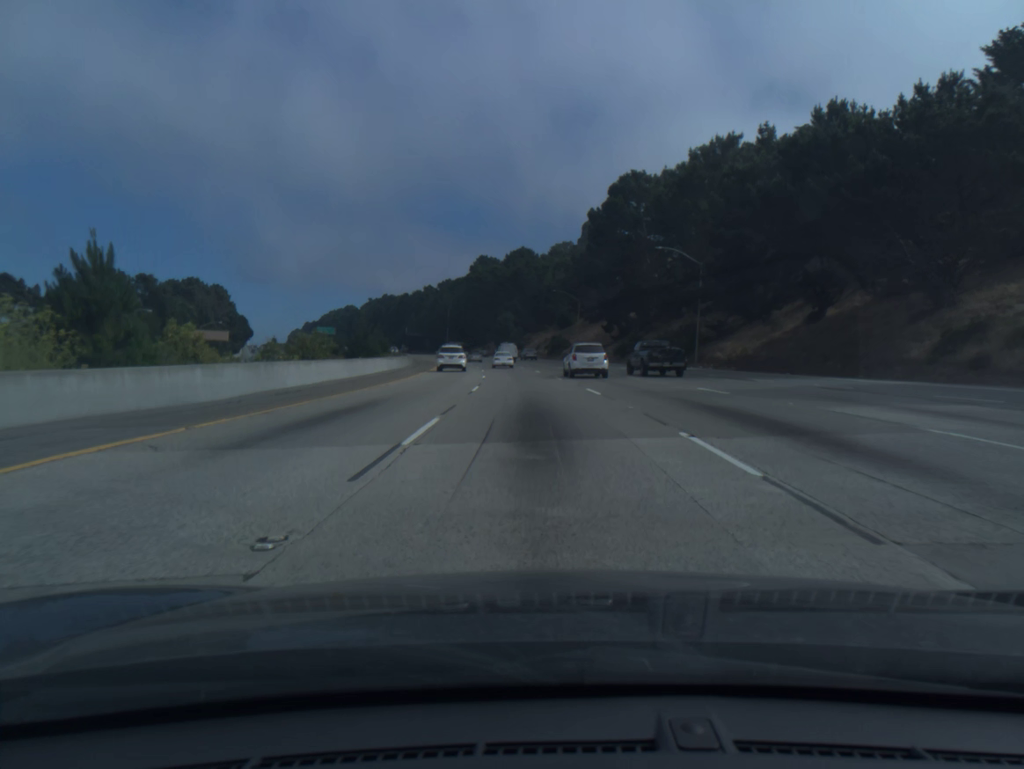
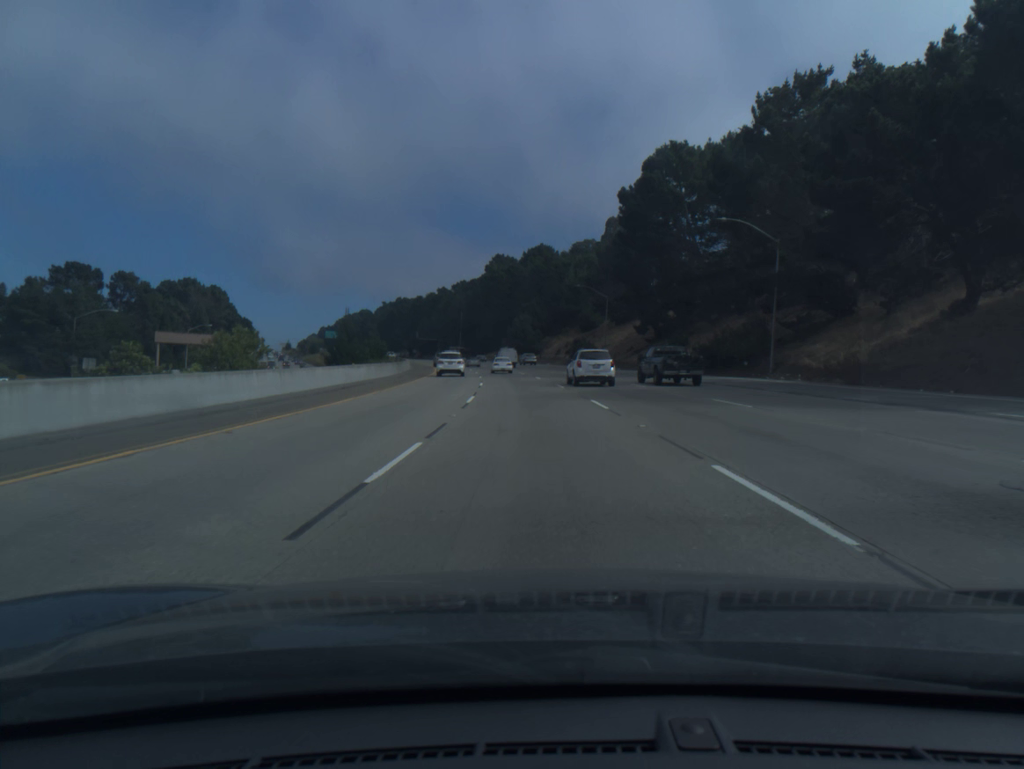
(-0.2, +16.6) m; -1°
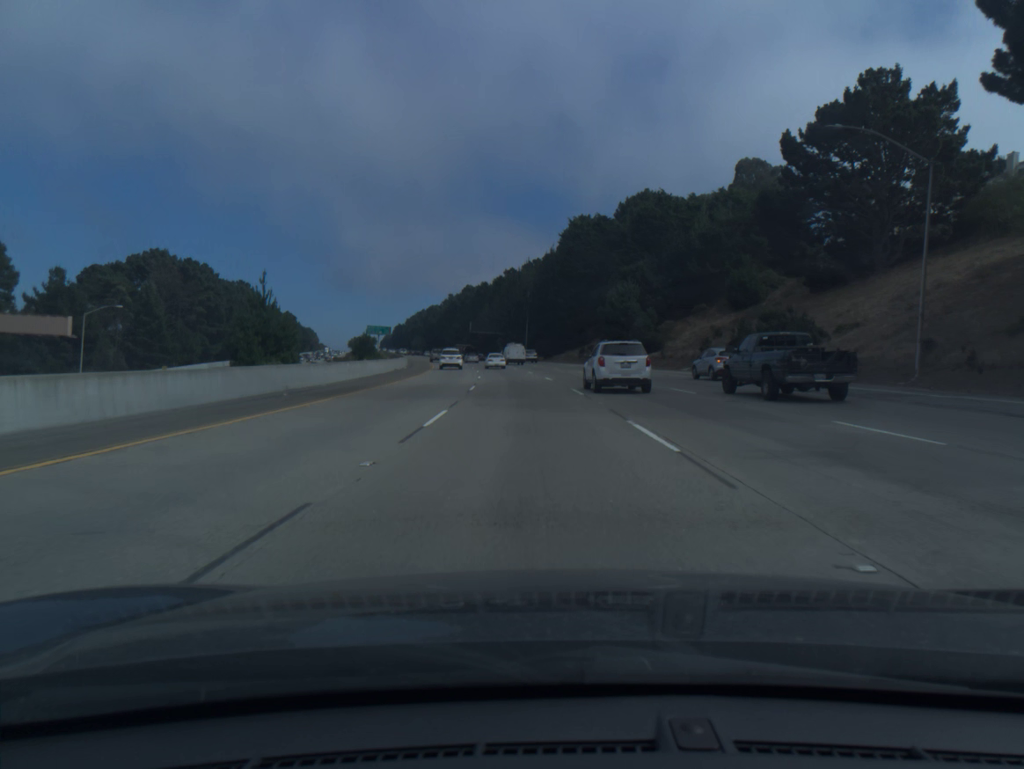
(-3.4, +67.4) m; -6°
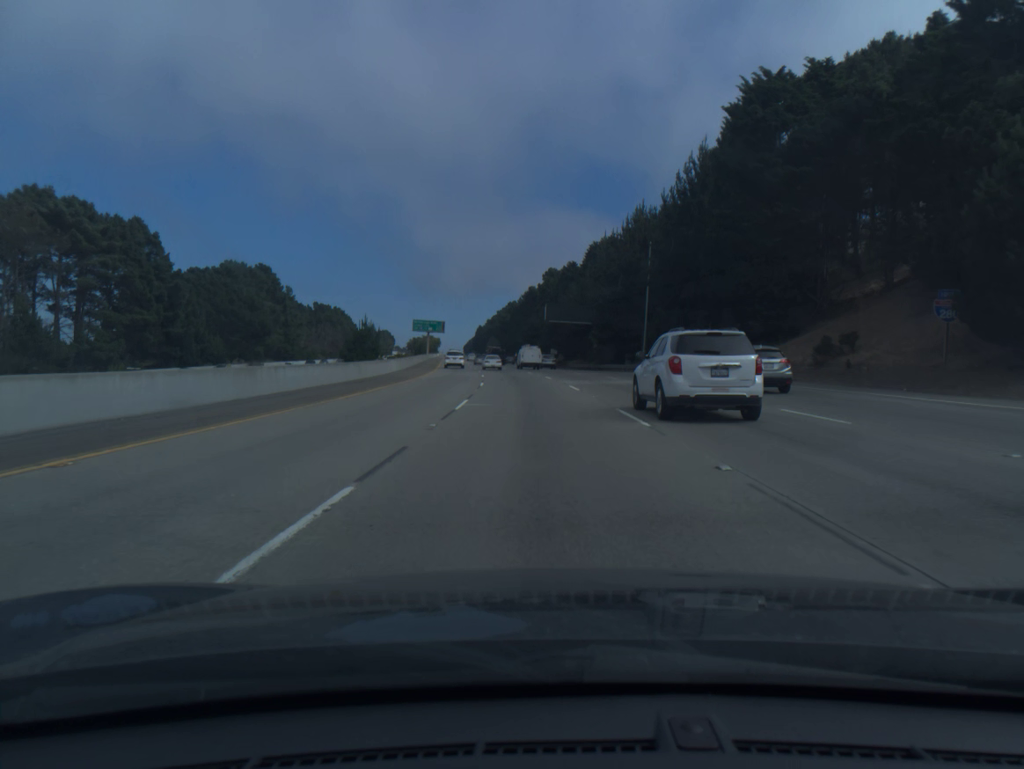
(-4.0, +68.8) m; -6°
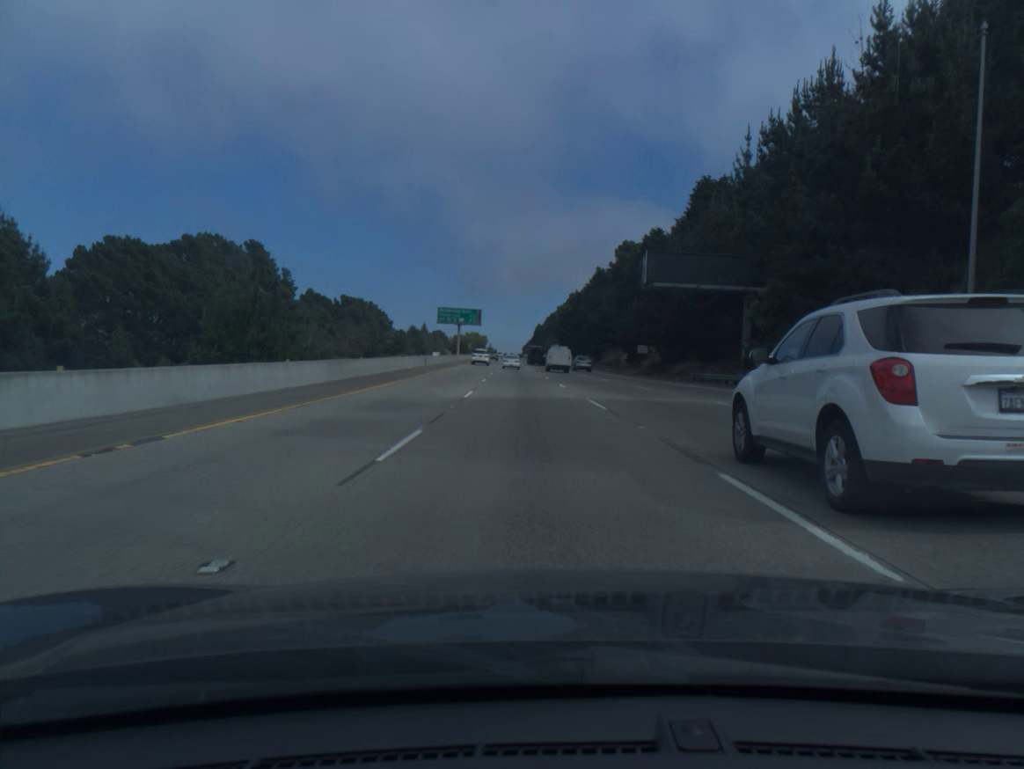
(-2.1, +52.6) m; -4°
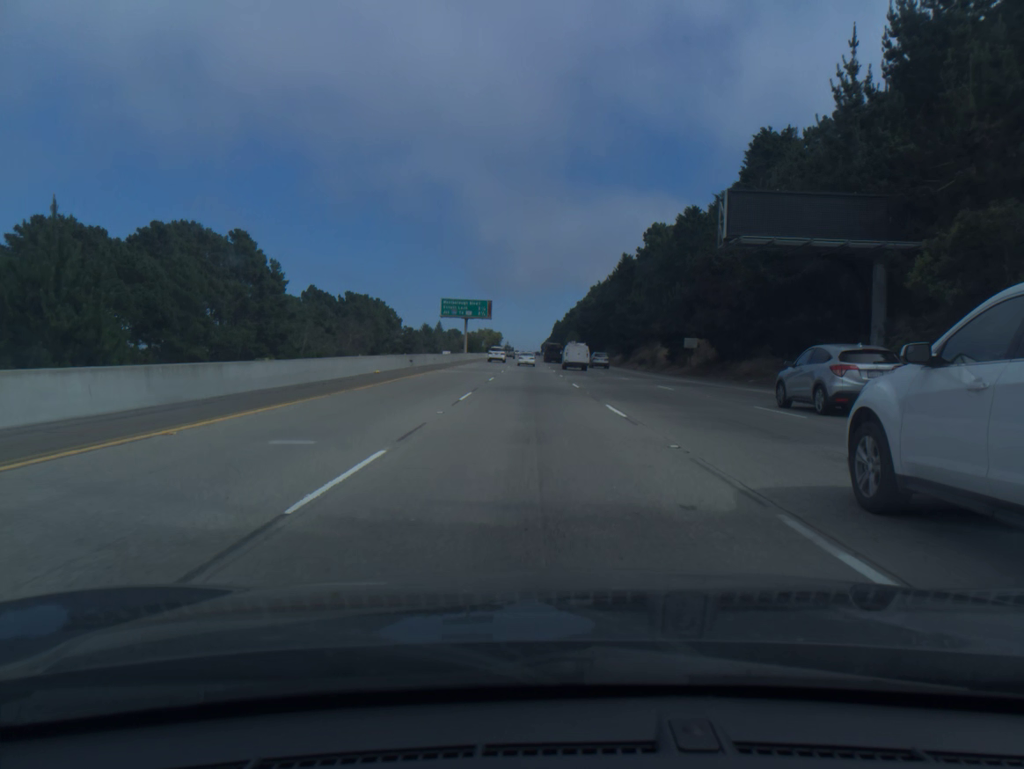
(-0.2, +17.8) m; -1°
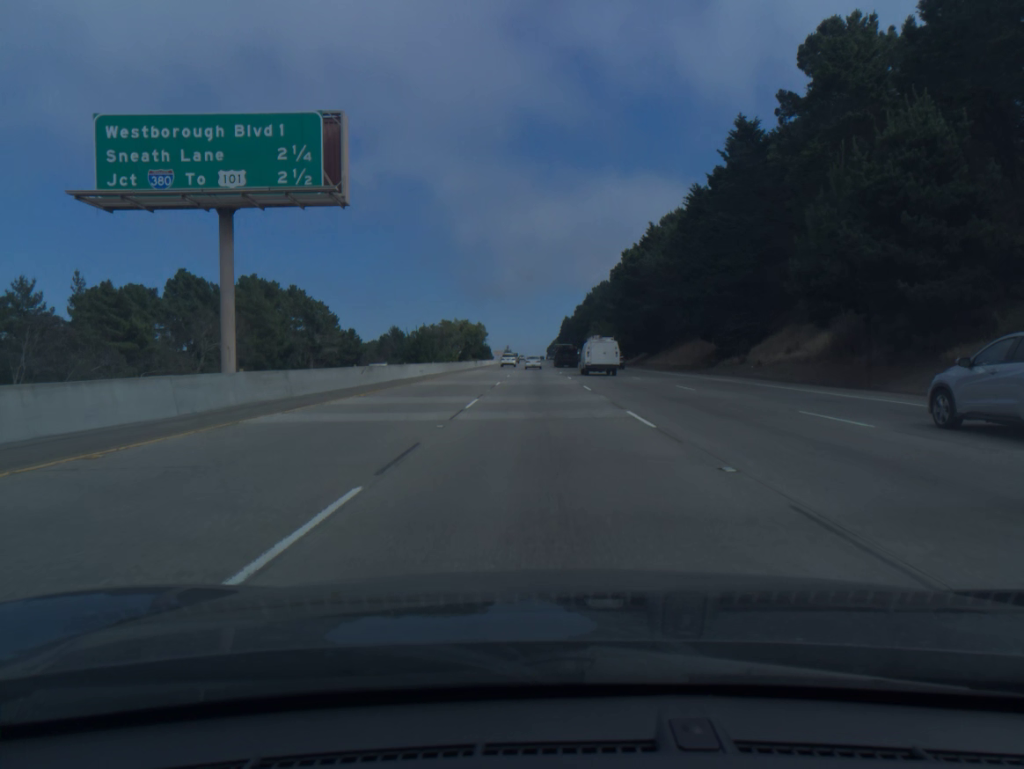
(-1.5, +90.1) m; 0°
